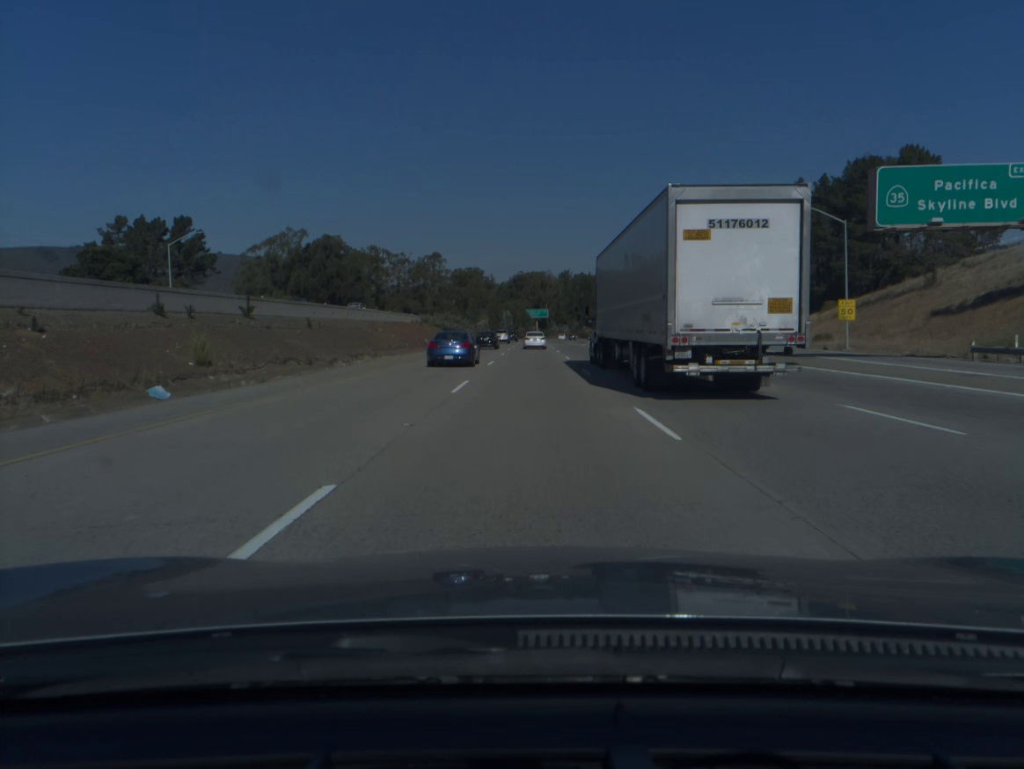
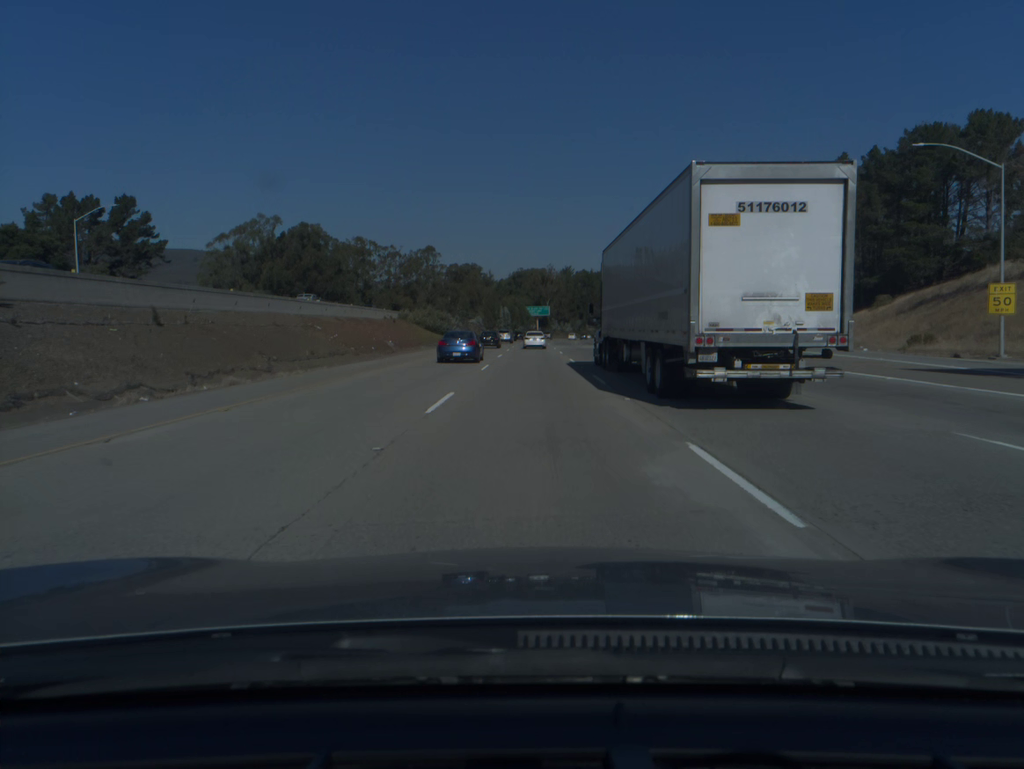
(0.0, +19.0) m; 0°
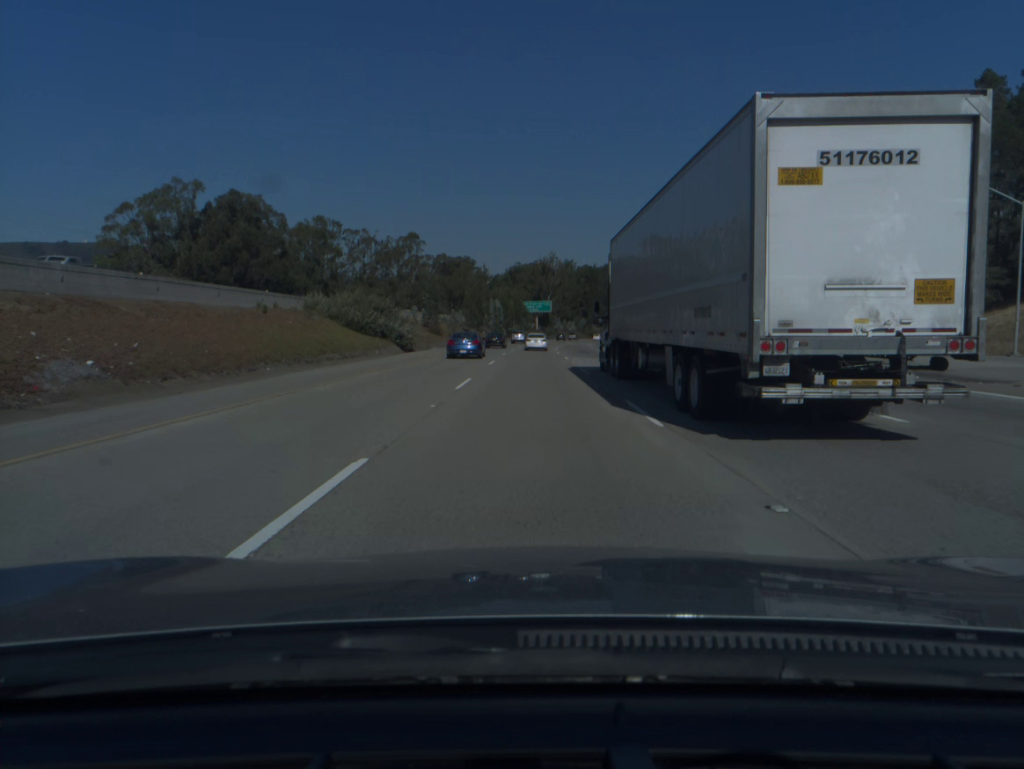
(+0.1, +37.9) m; 0°
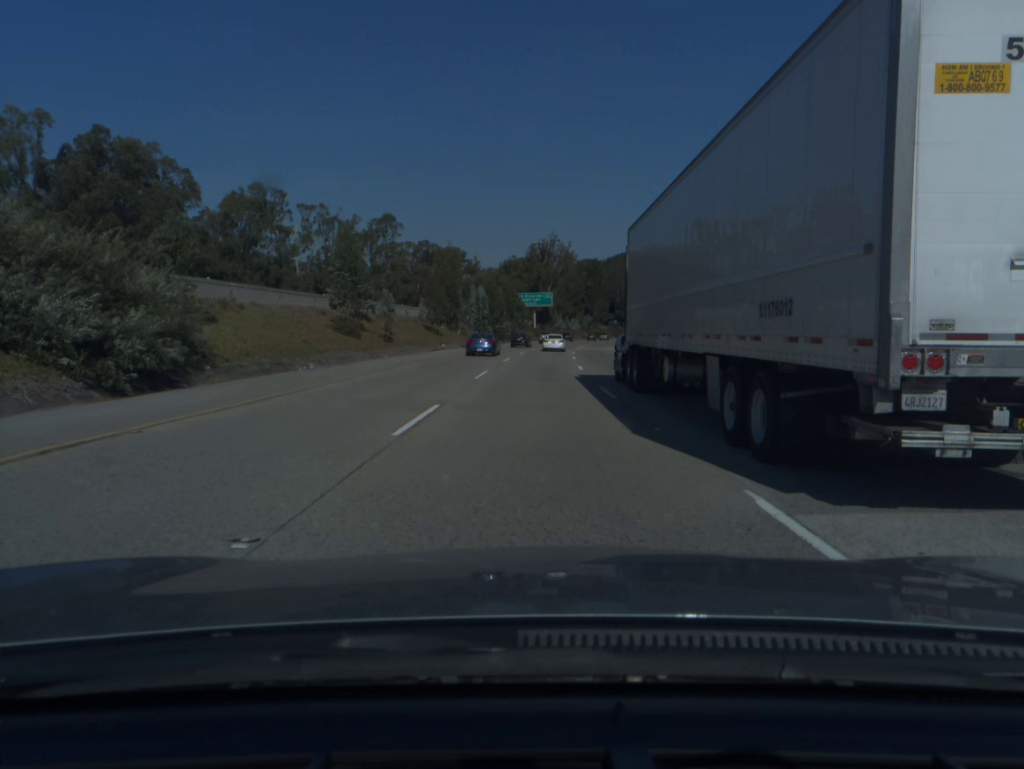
(0.0, +38.0) m; 0°
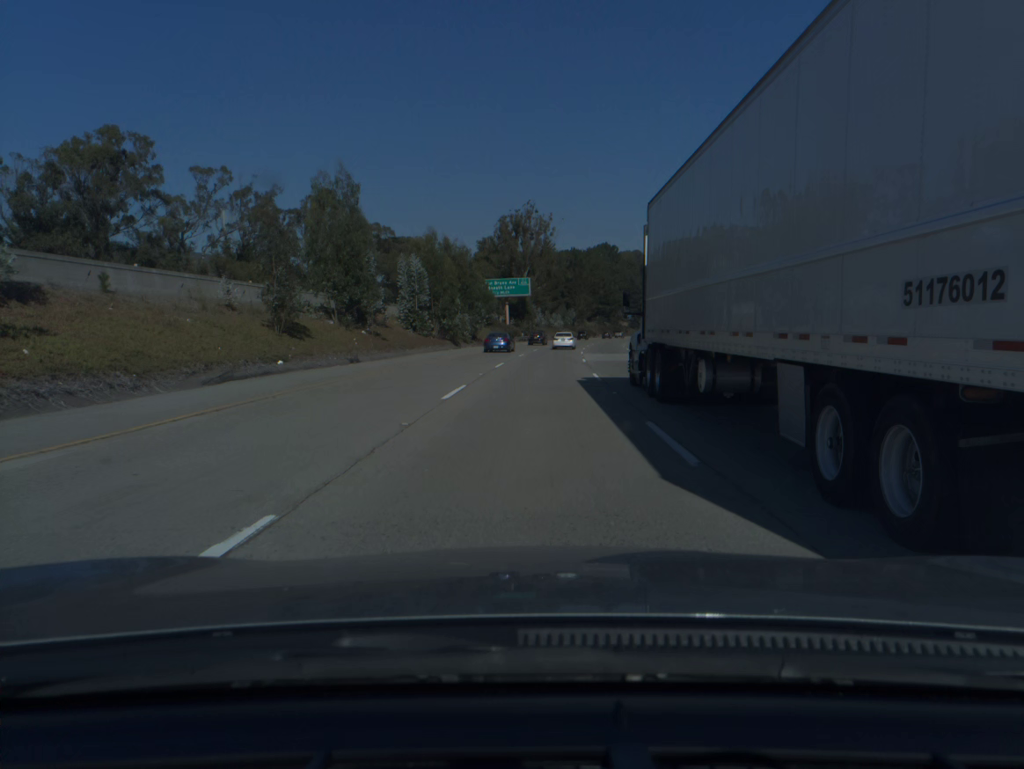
(+0.6, +38.1) m; +2°
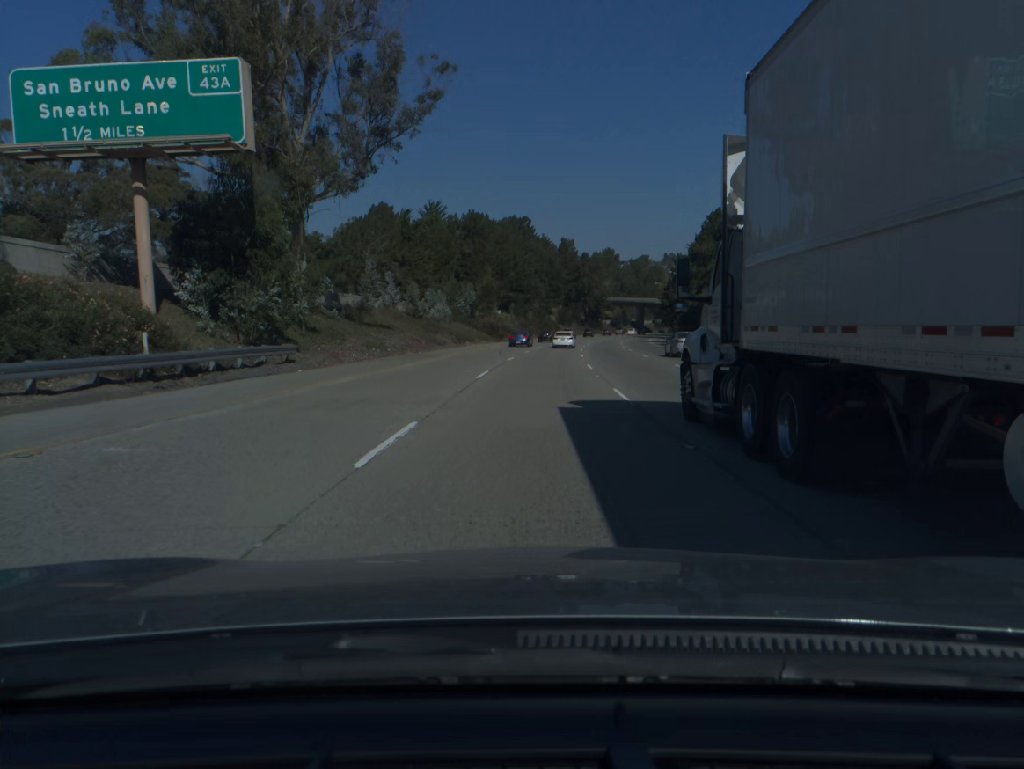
(+5.5, +95.6) m; +7°
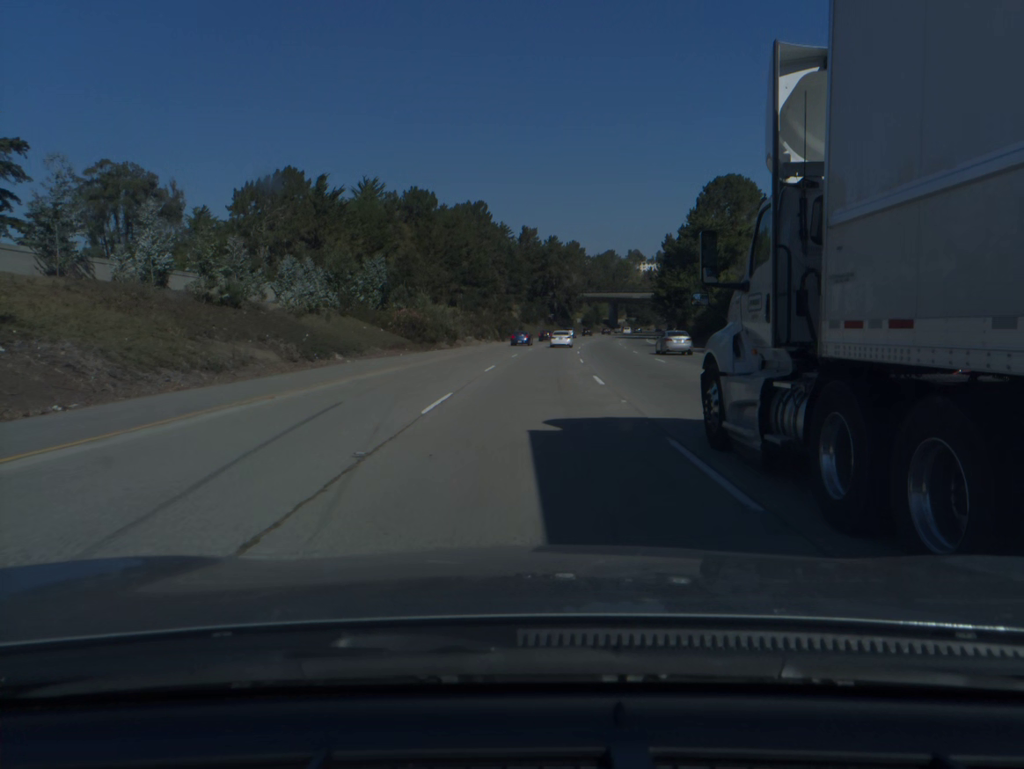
(+0.9, +38.5) m; +3°
